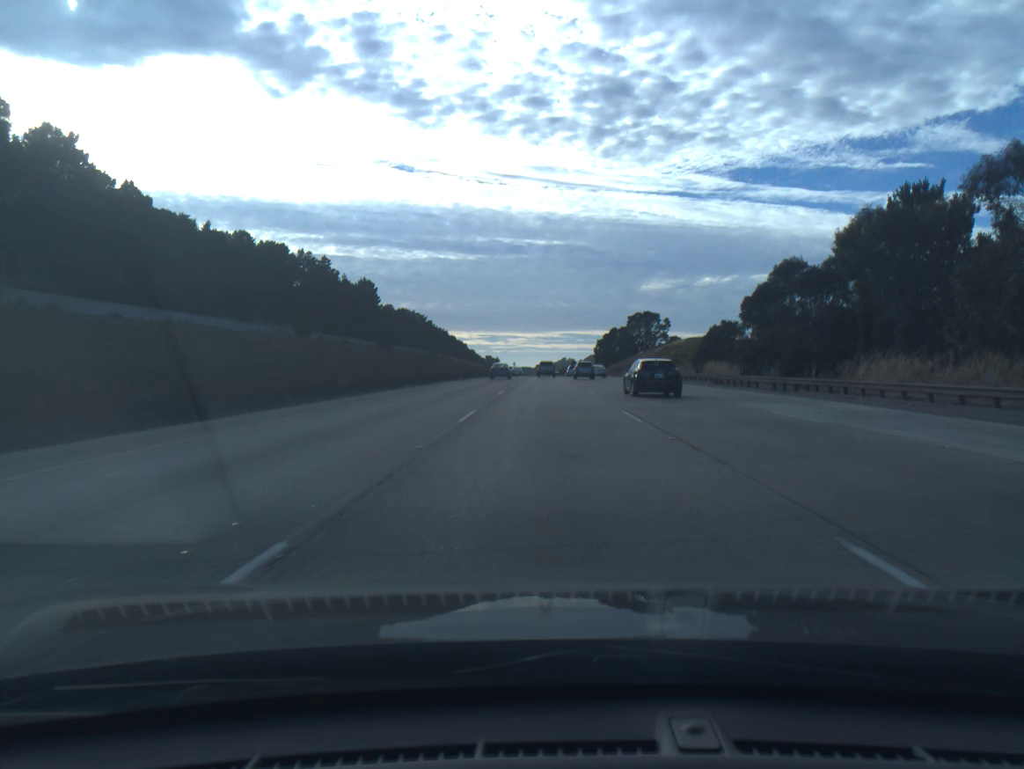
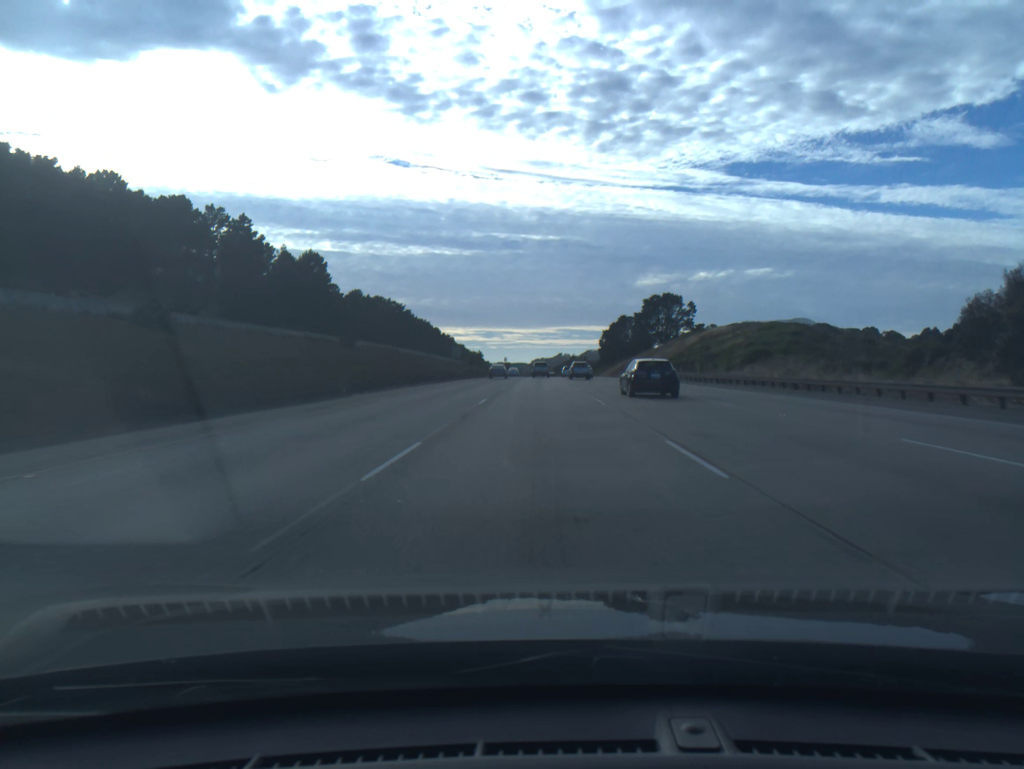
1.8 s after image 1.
(+0.1, +51.5) m; 0°
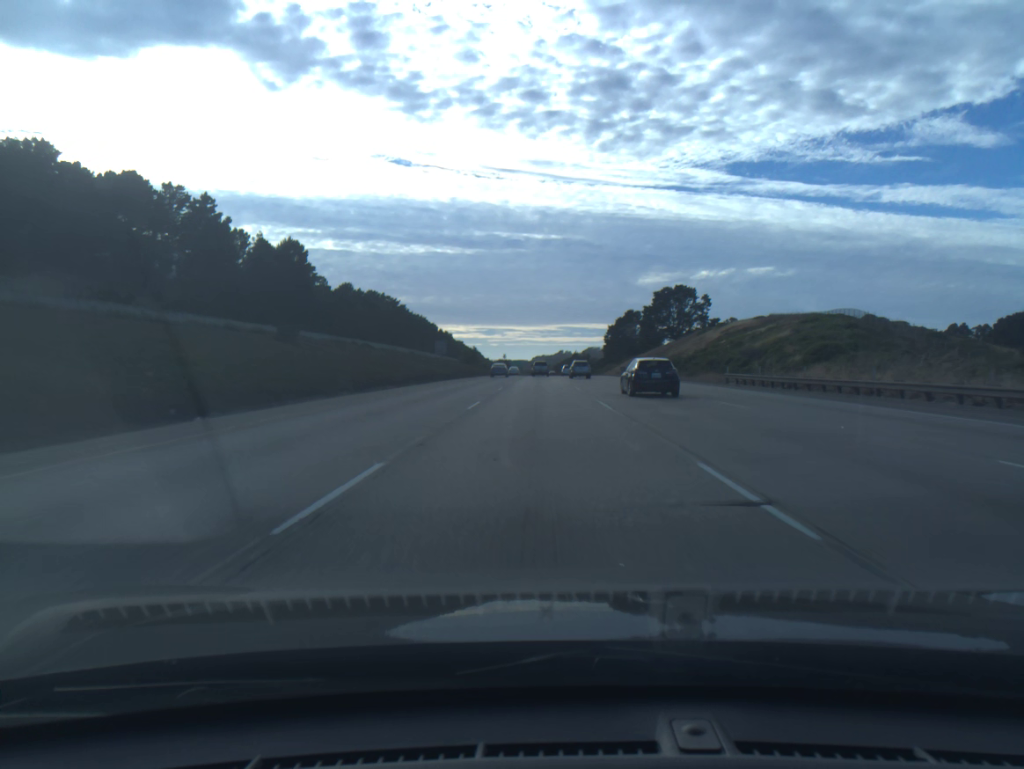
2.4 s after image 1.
(0.0, +17.3) m; 0°
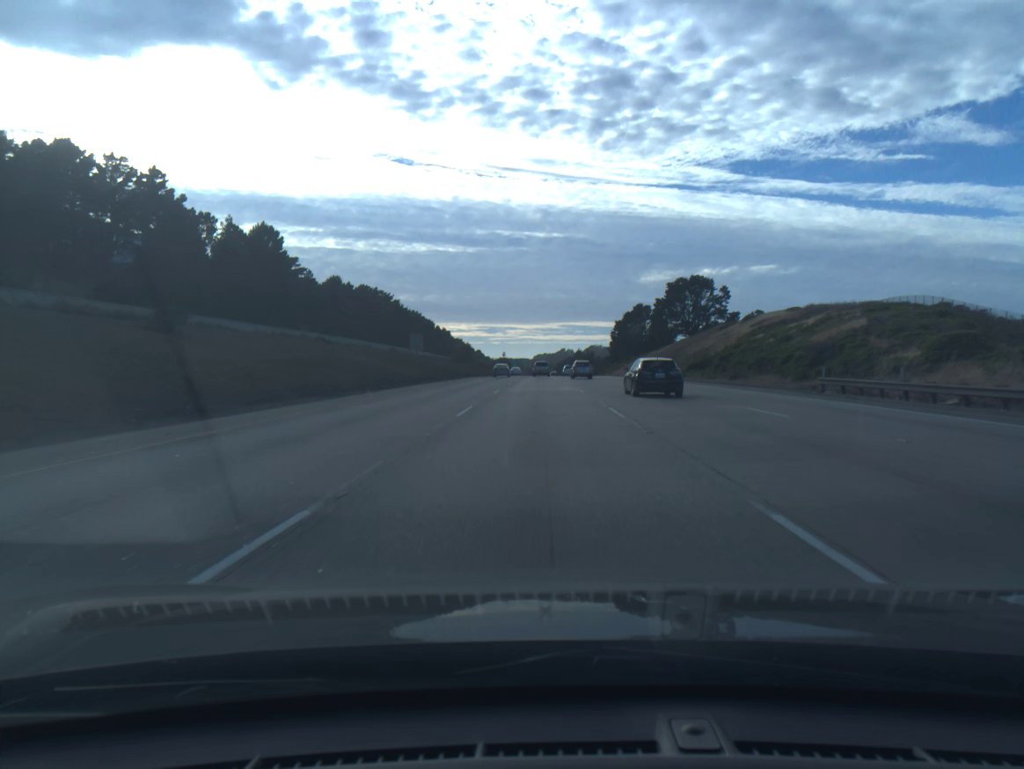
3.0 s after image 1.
(0.0, +17.4) m; 0°
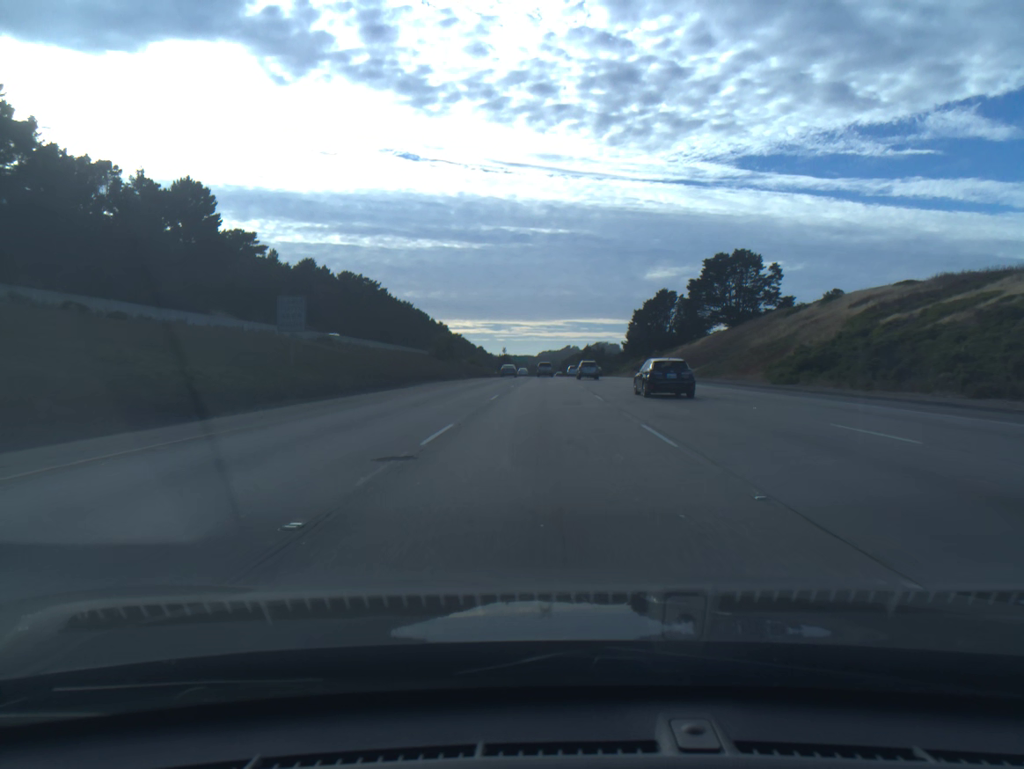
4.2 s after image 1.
(-0.1, +35.2) m; 0°
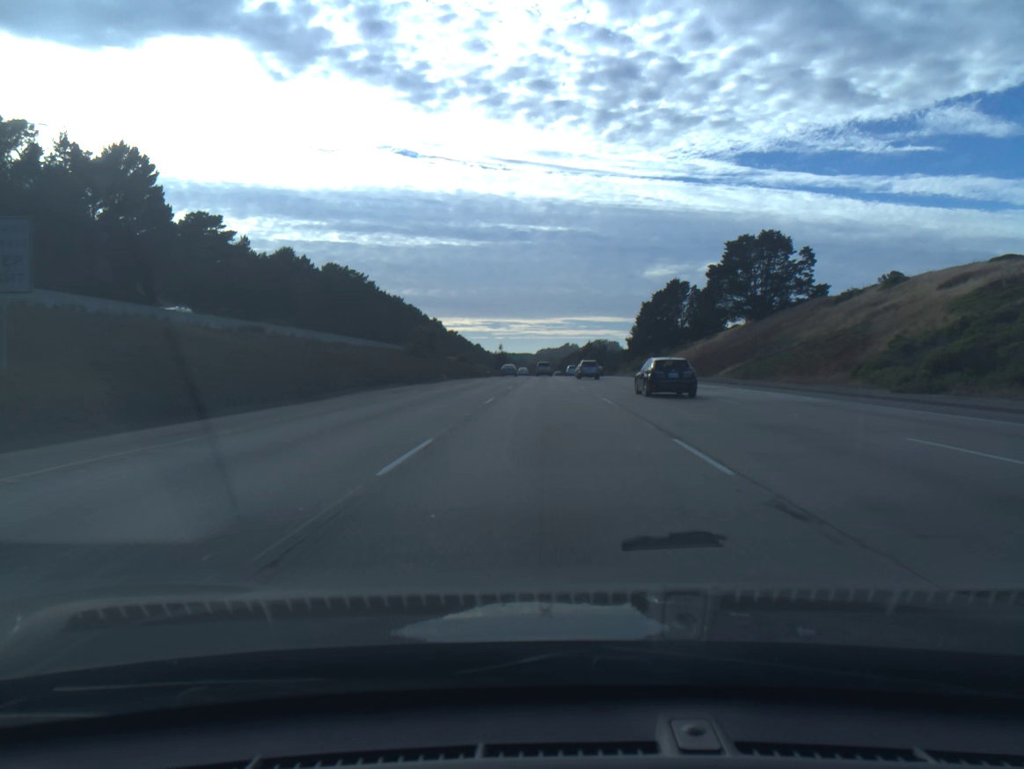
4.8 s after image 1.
(0.0, +17.8) m; 0°
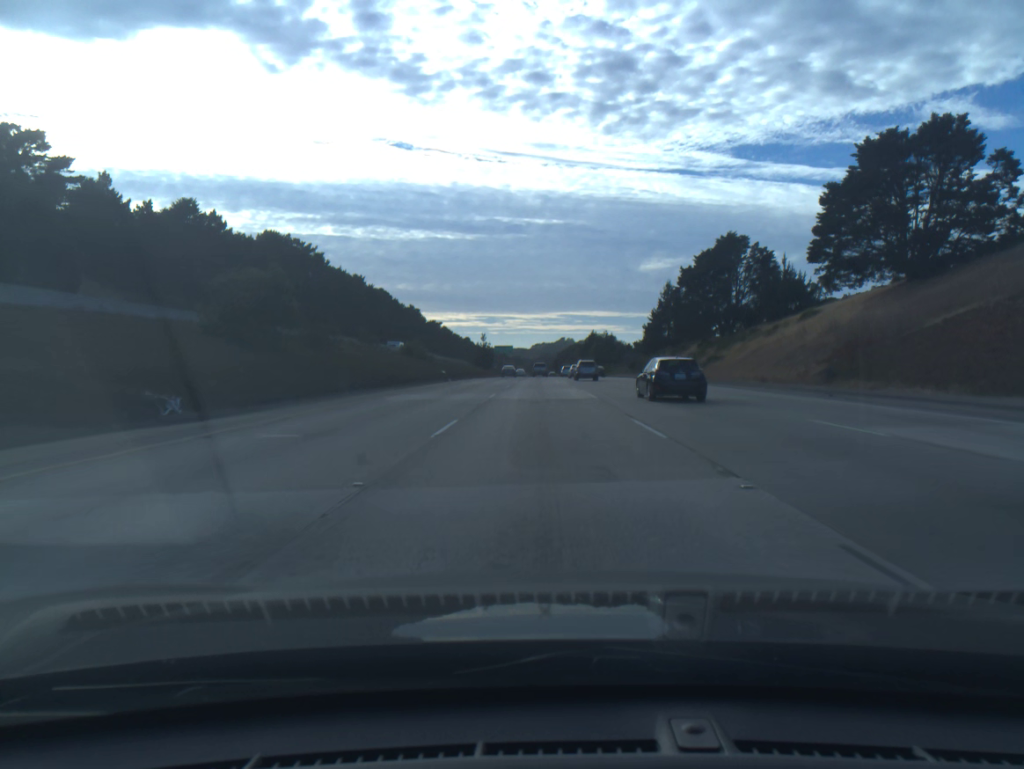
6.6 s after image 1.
(+0.2, +54.2) m; 0°
